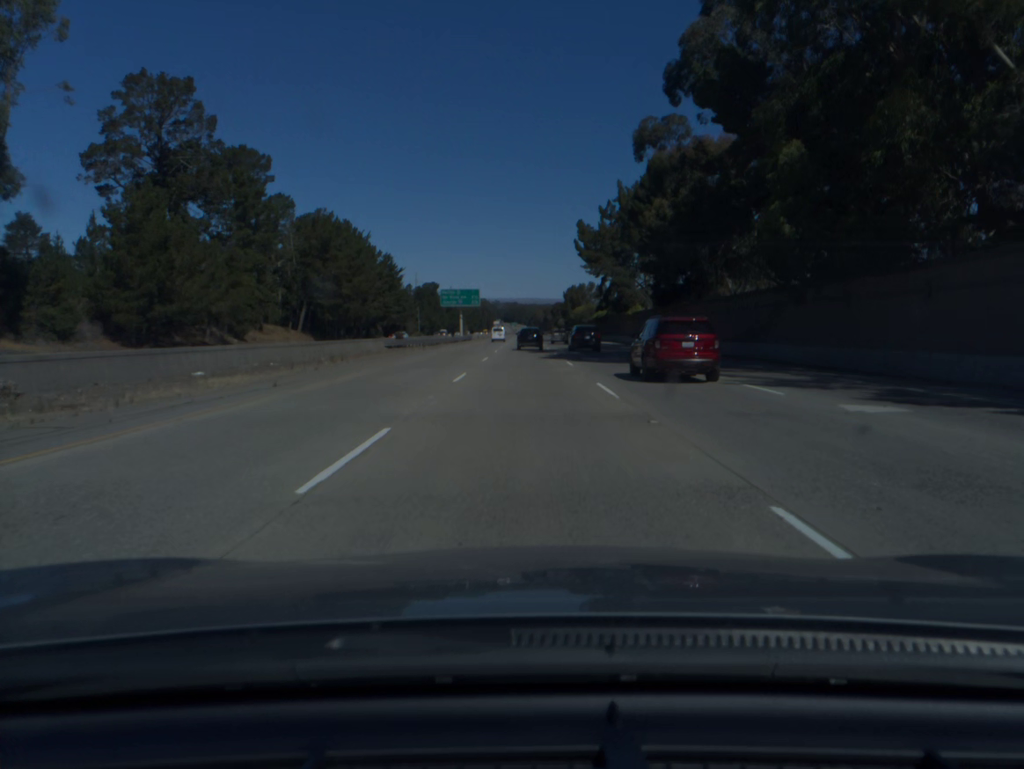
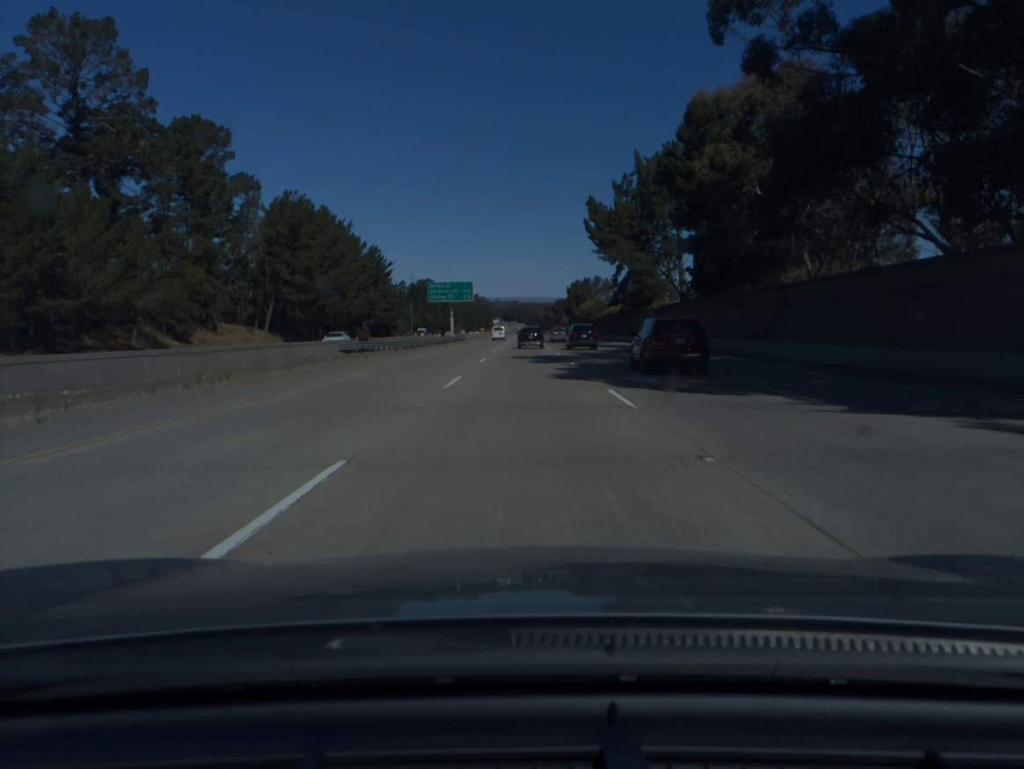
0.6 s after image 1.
(0.0, +17.3) m; 0°
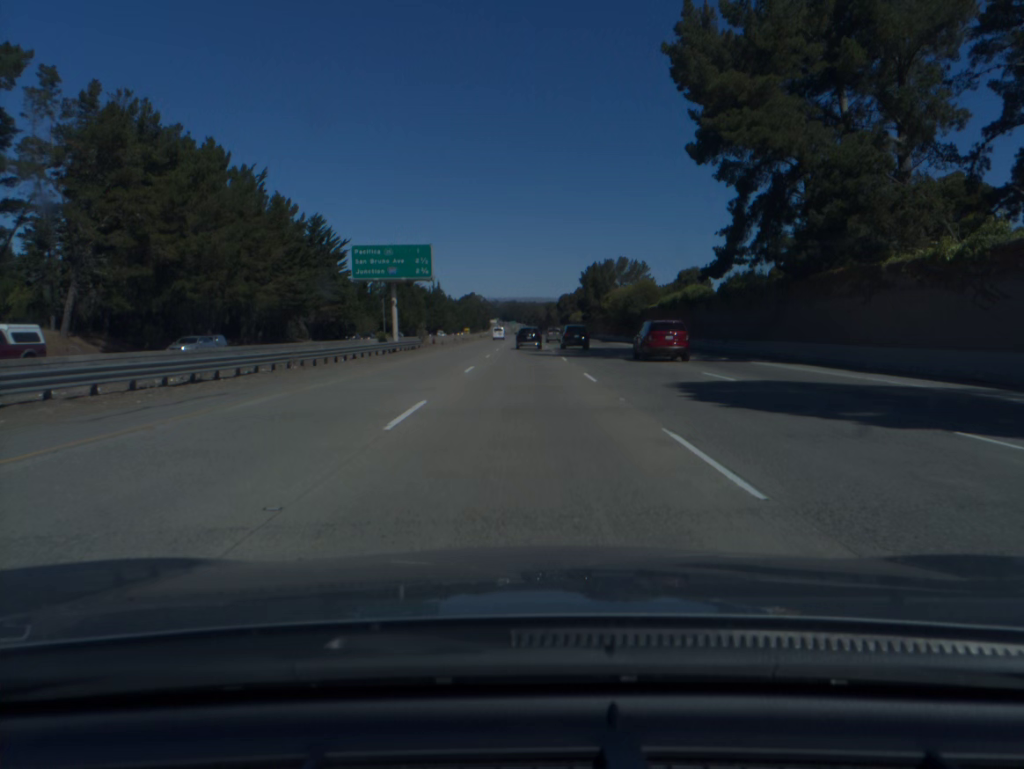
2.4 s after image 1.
(0.0, +51.8) m; 0°
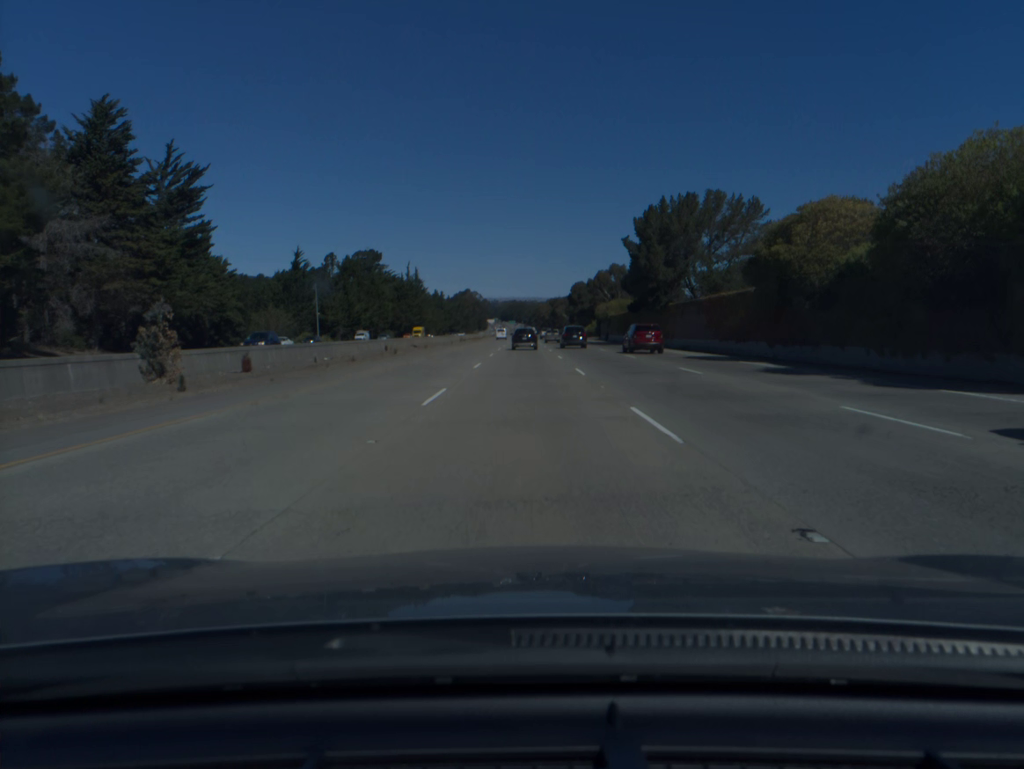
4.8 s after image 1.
(0.0, +69.3) m; 0°
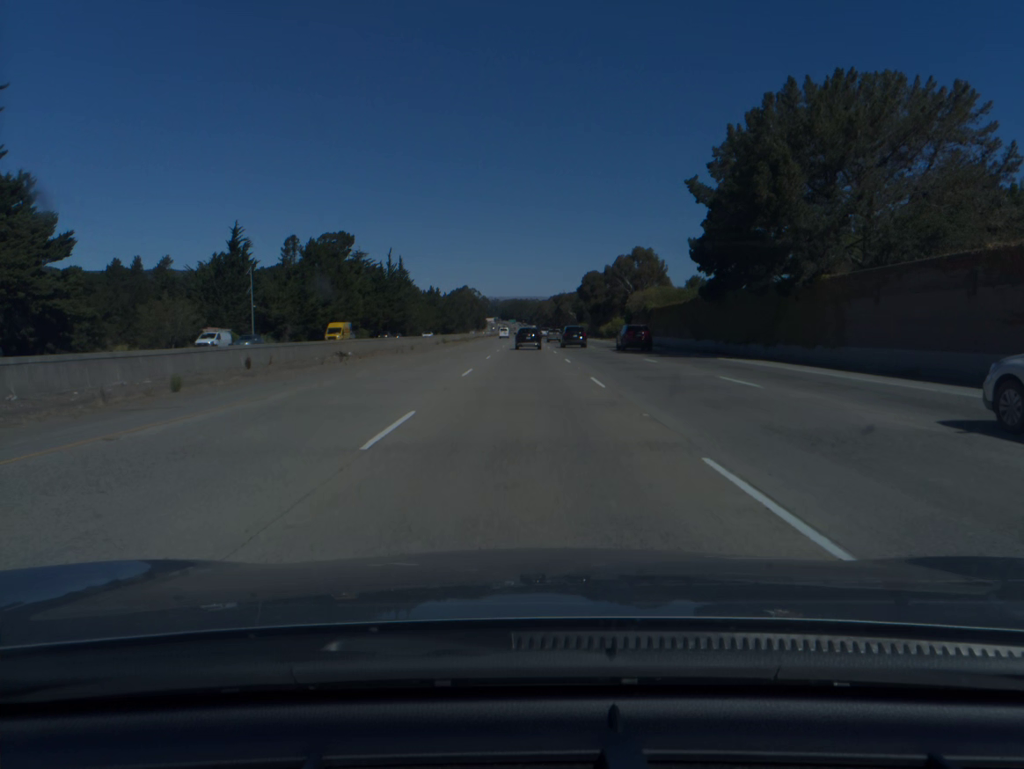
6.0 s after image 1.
(0.0, +34.7) m; 0°
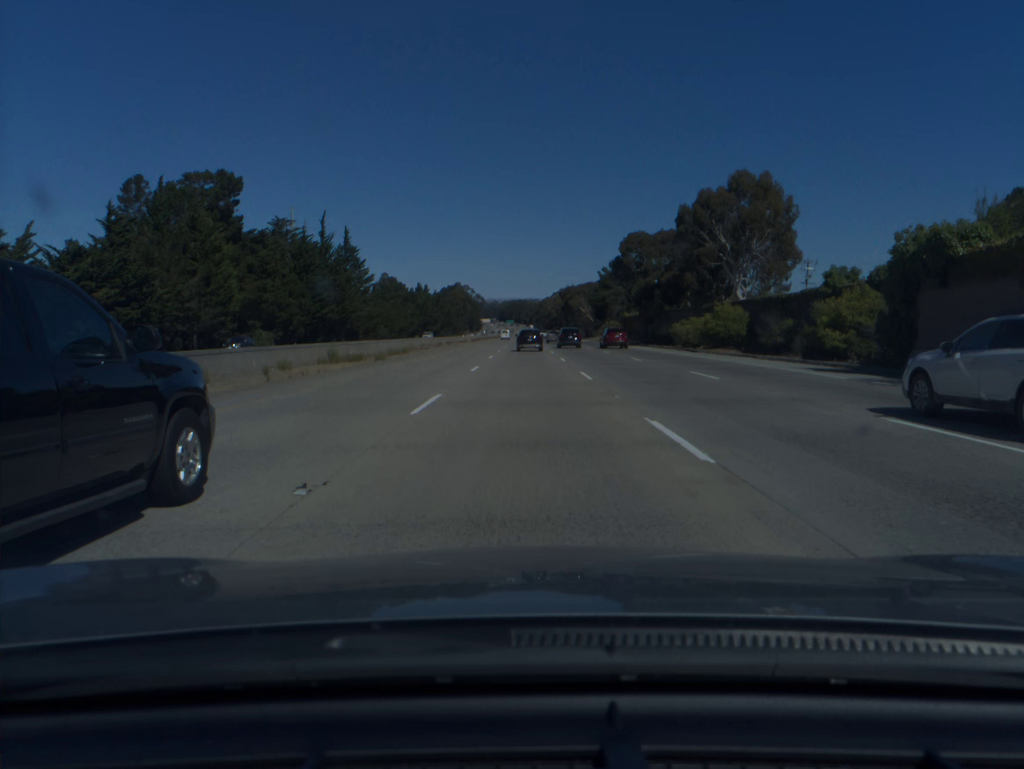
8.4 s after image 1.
(+0.1, +69.6) m; 0°
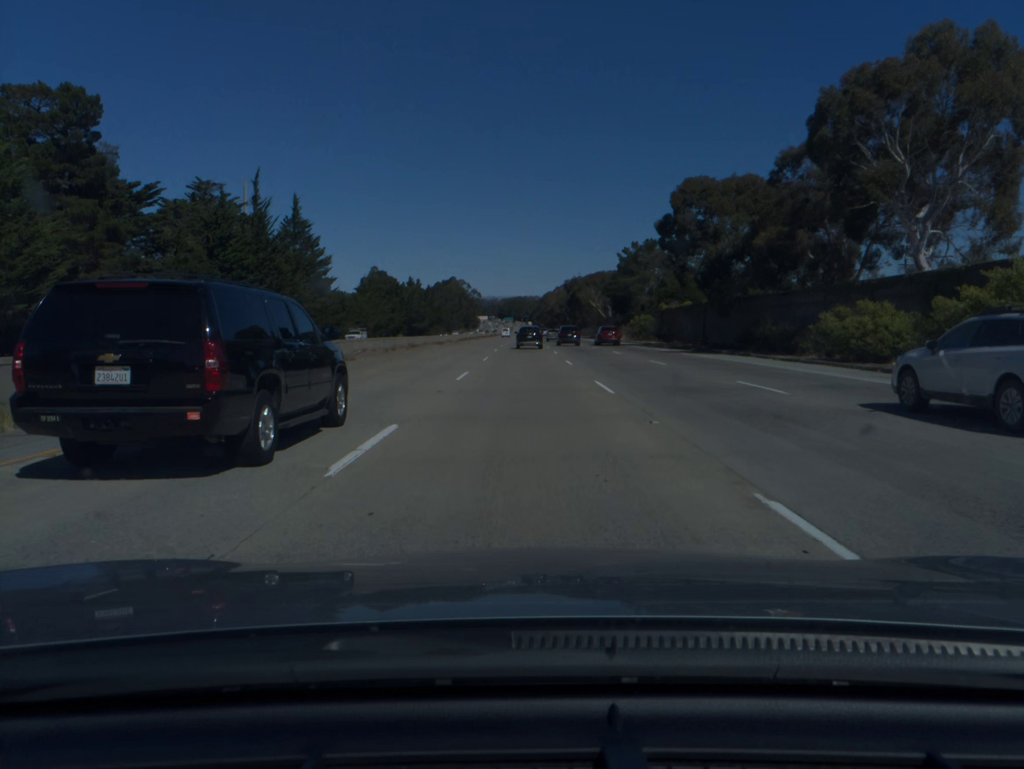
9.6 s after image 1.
(0.0, +34.9) m; 0°
